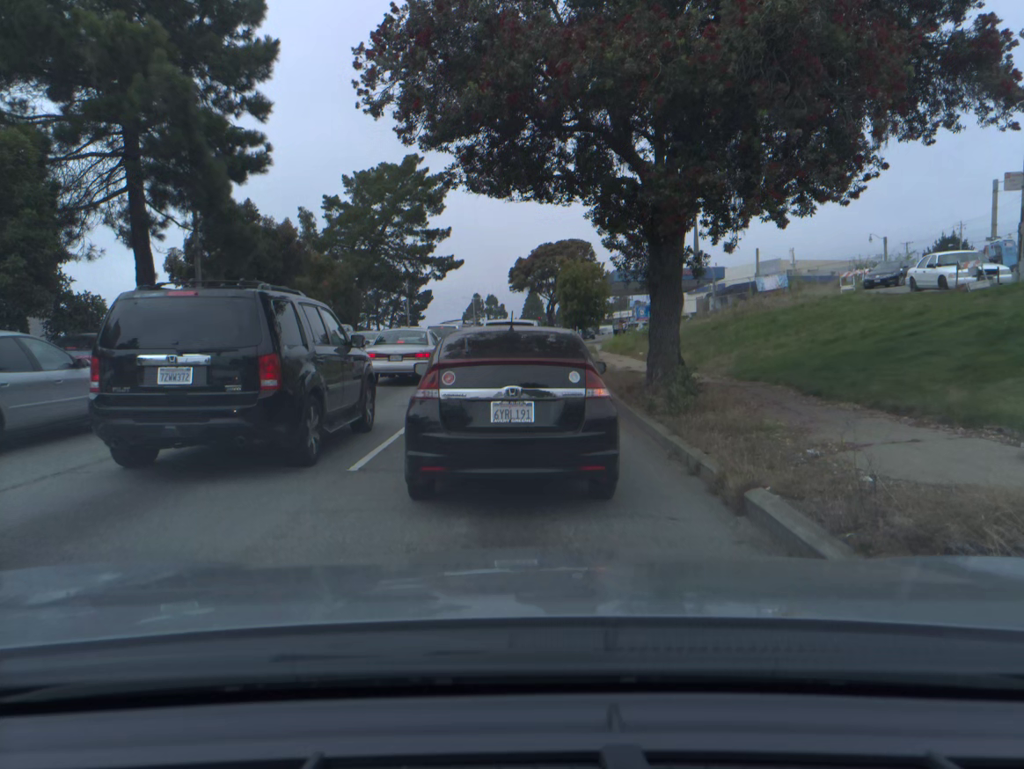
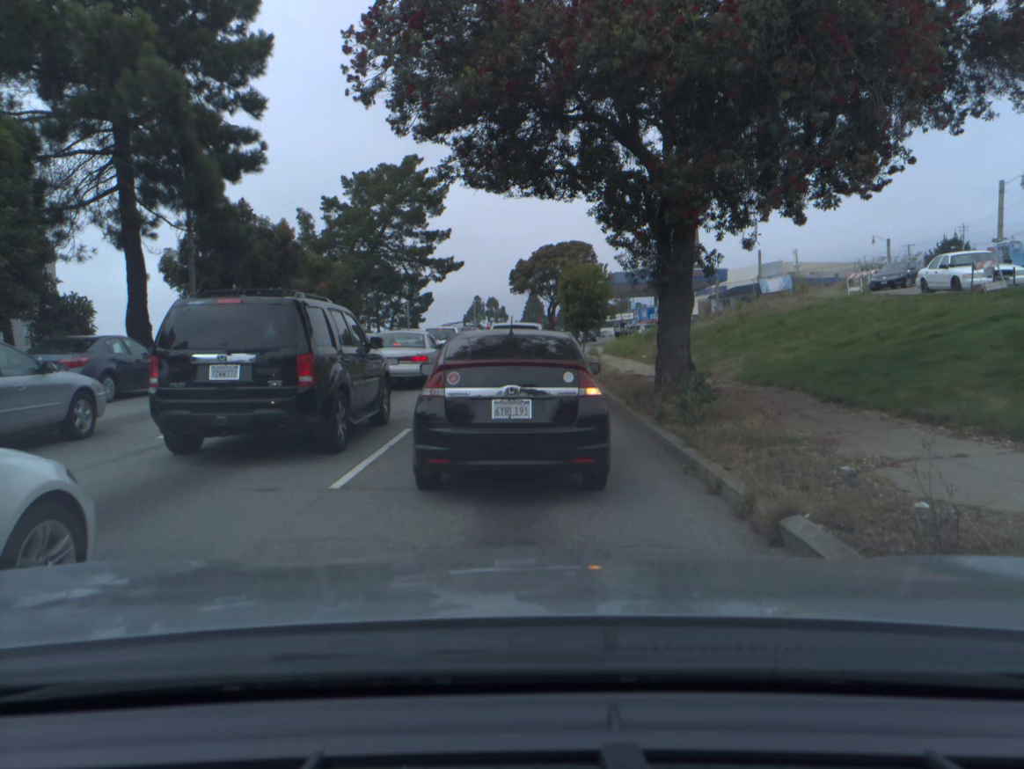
(0.0, +0.8) m; 0°
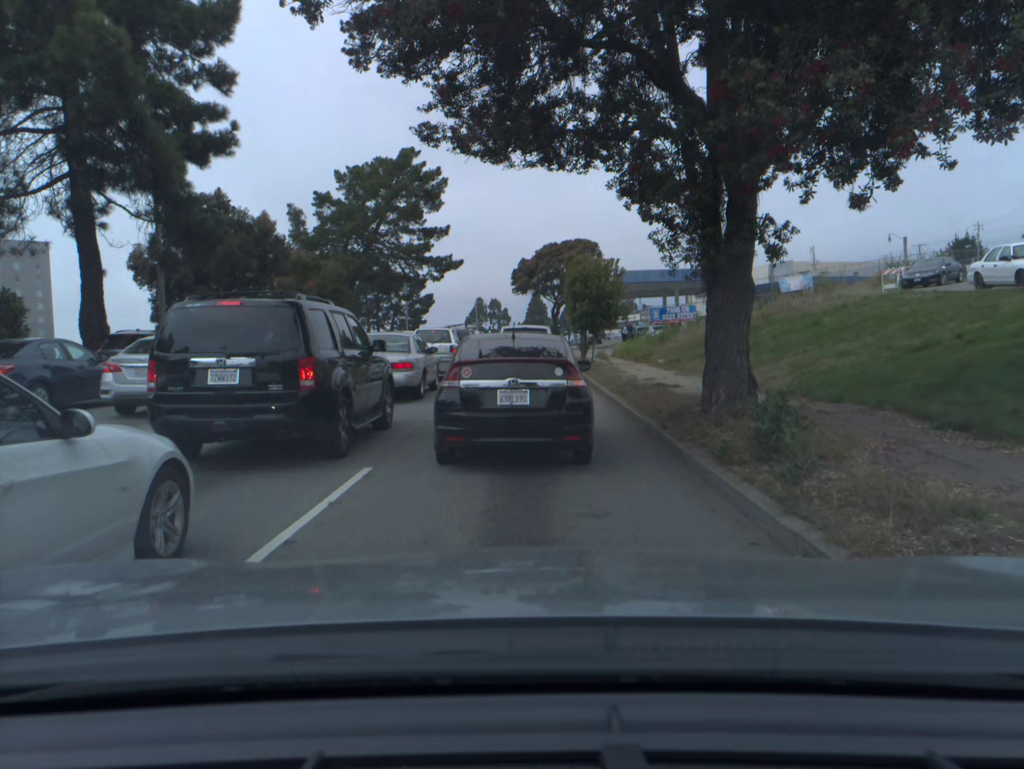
(-0.1, +3.0) m; 0°
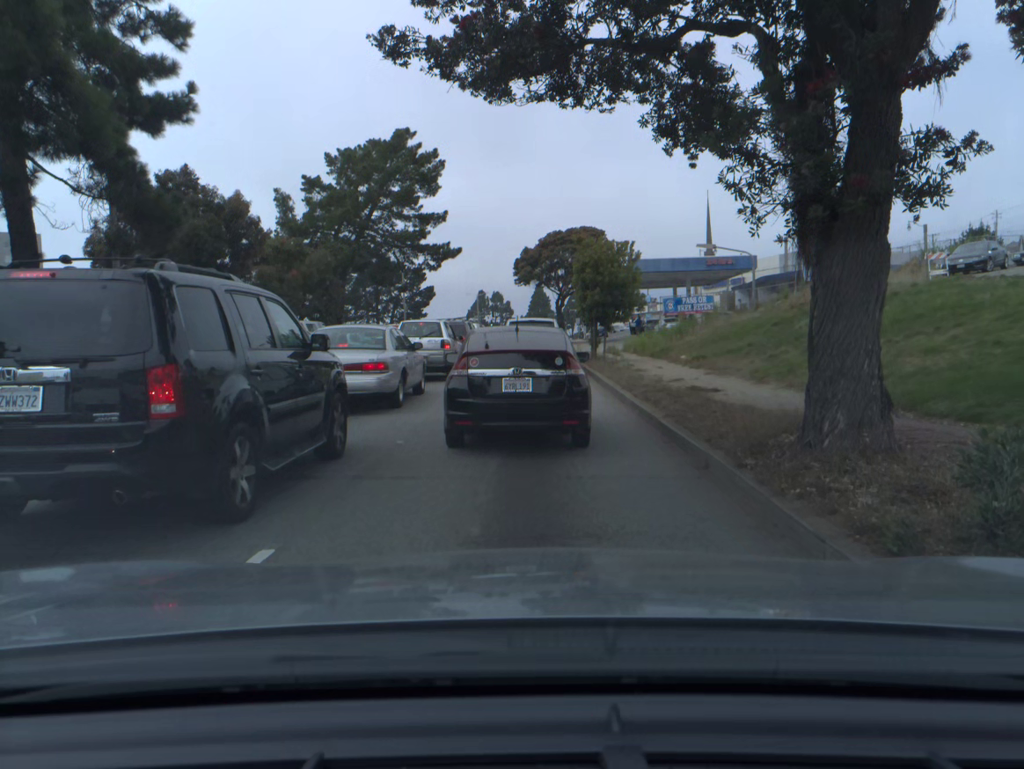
(-0.1, +3.3) m; 0°
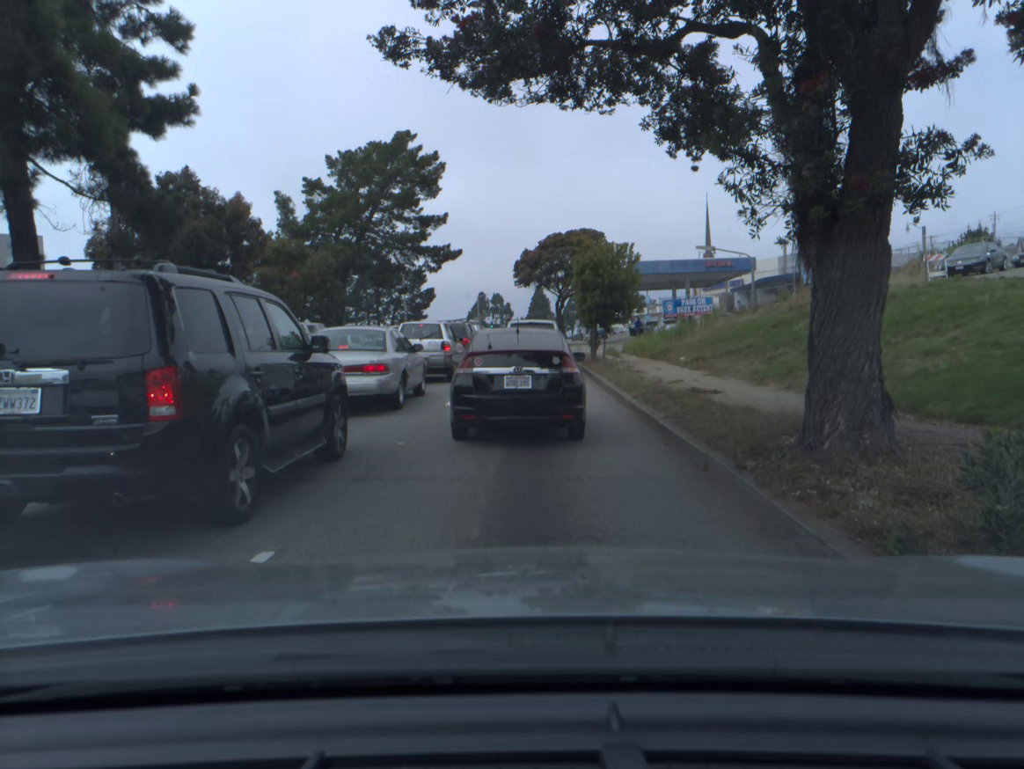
(0.0, 0.0) m; 0°
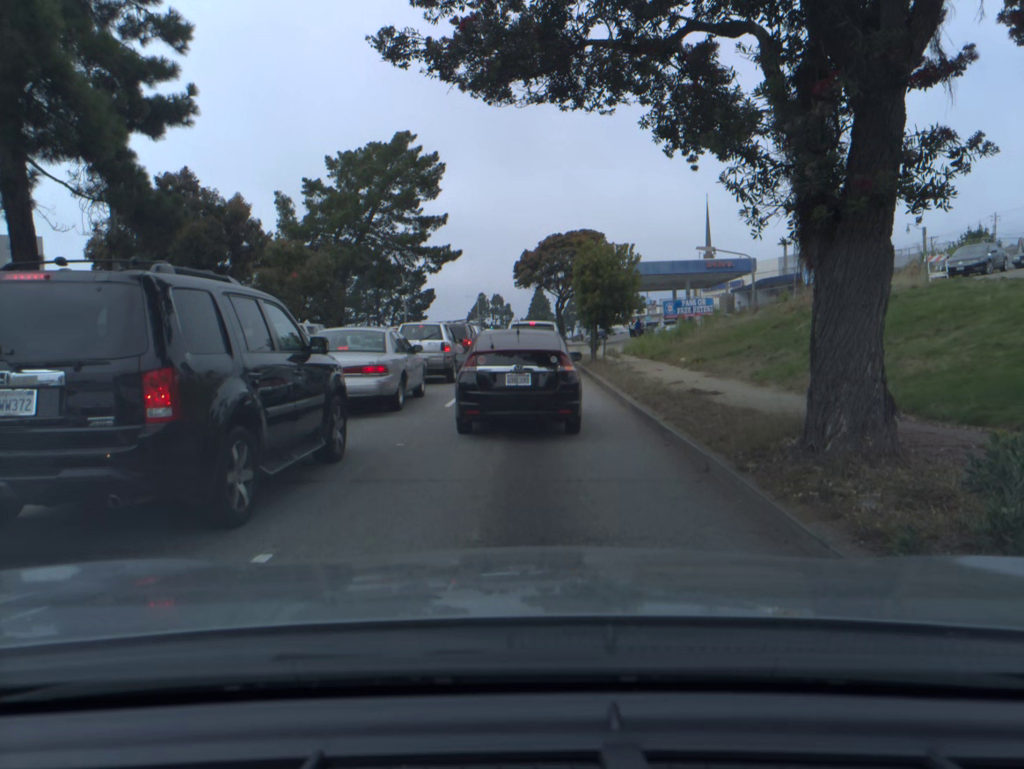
(0.0, 0.0) m; 0°
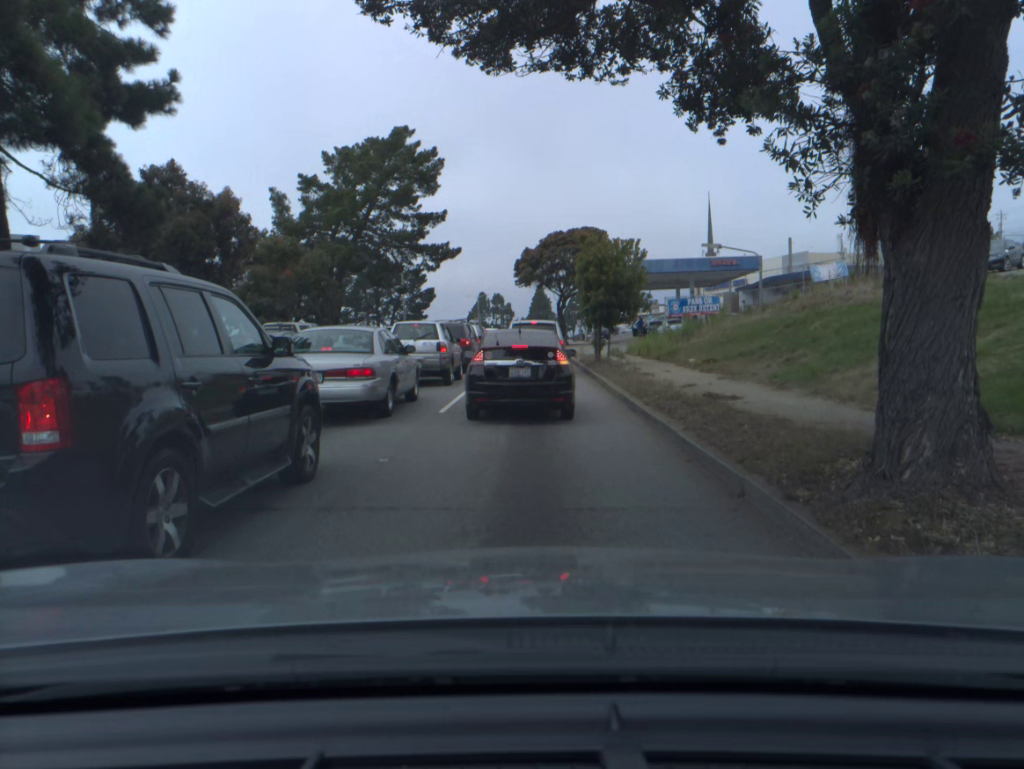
(0.0, +1.1) m; 0°
